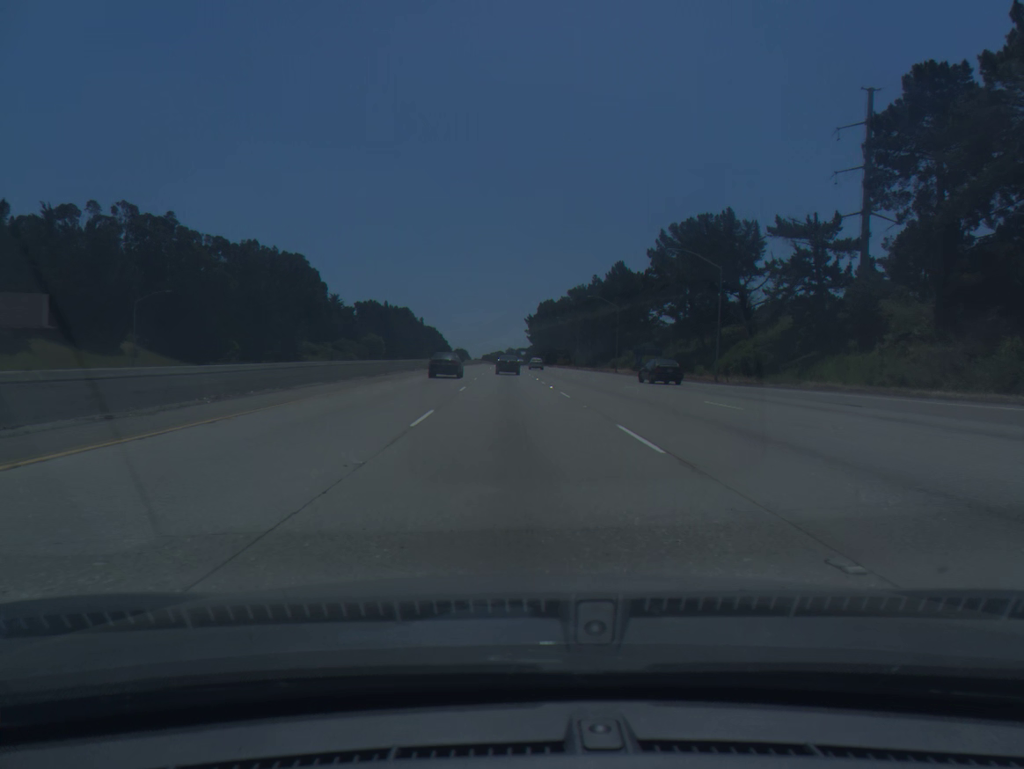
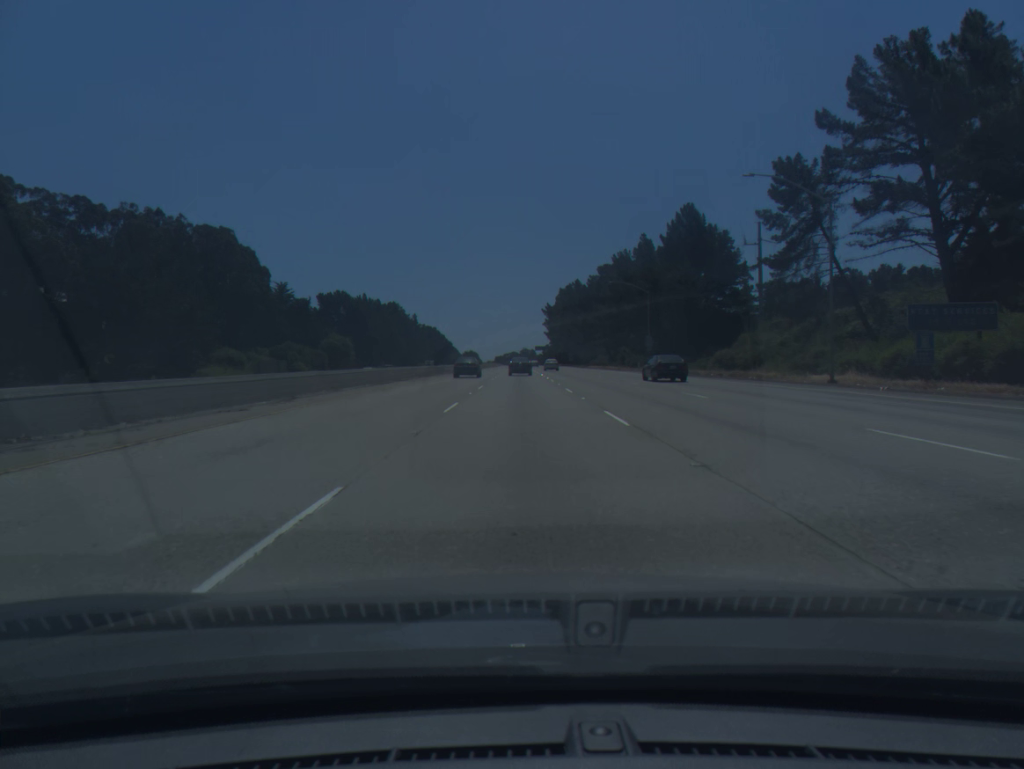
(-1.2, +68.8) m; -1°
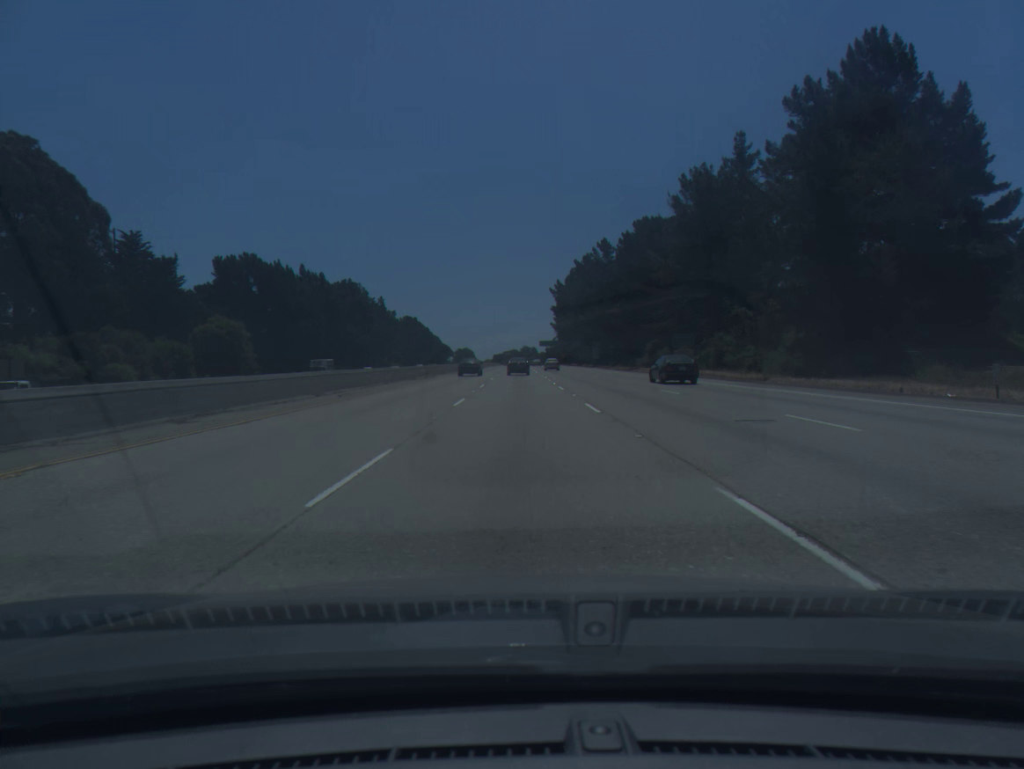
(+0.1, +69.3) m; 0°
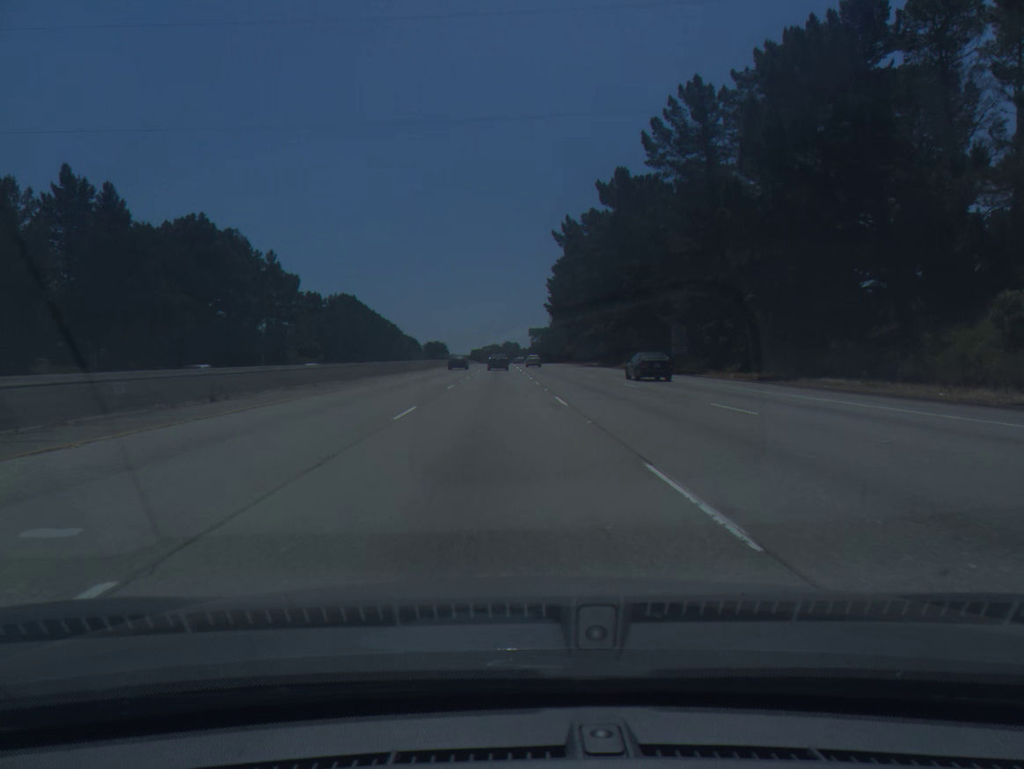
(+0.2, +85.7) m; +1°
